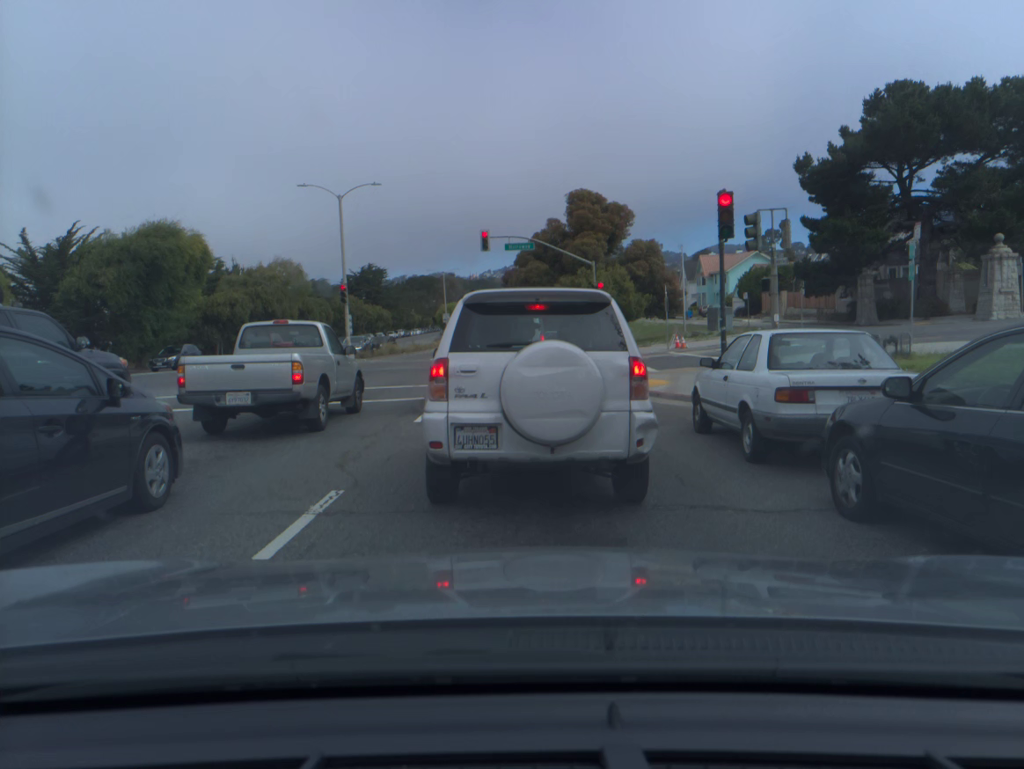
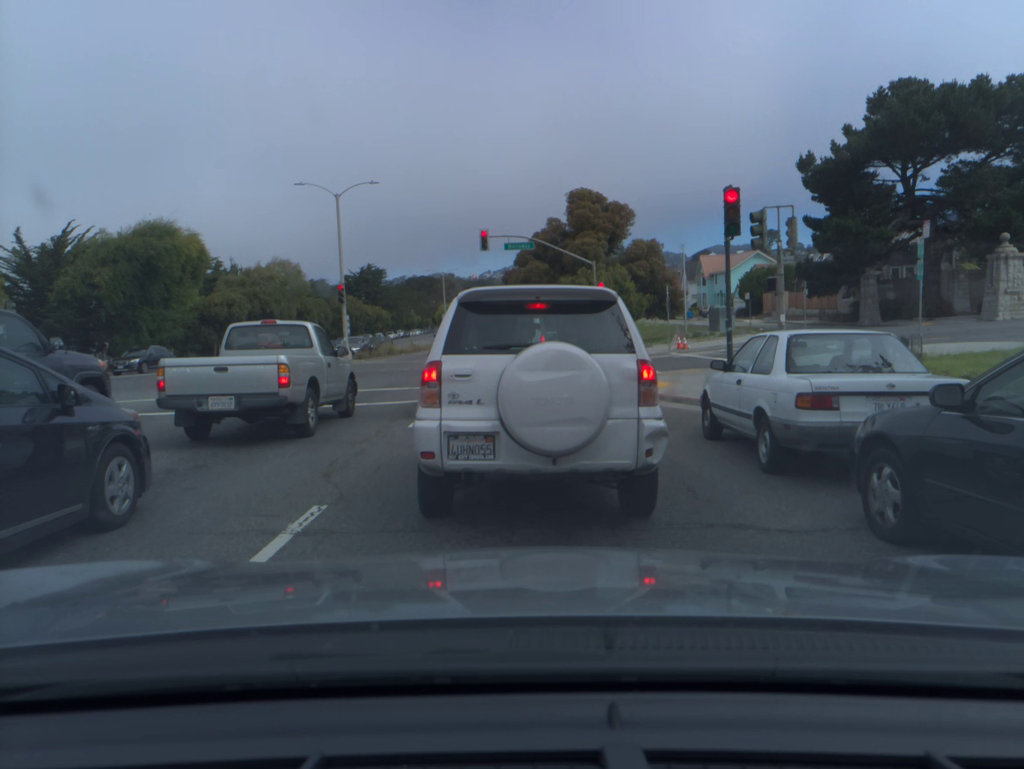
(0.0, +0.6) m; 0°
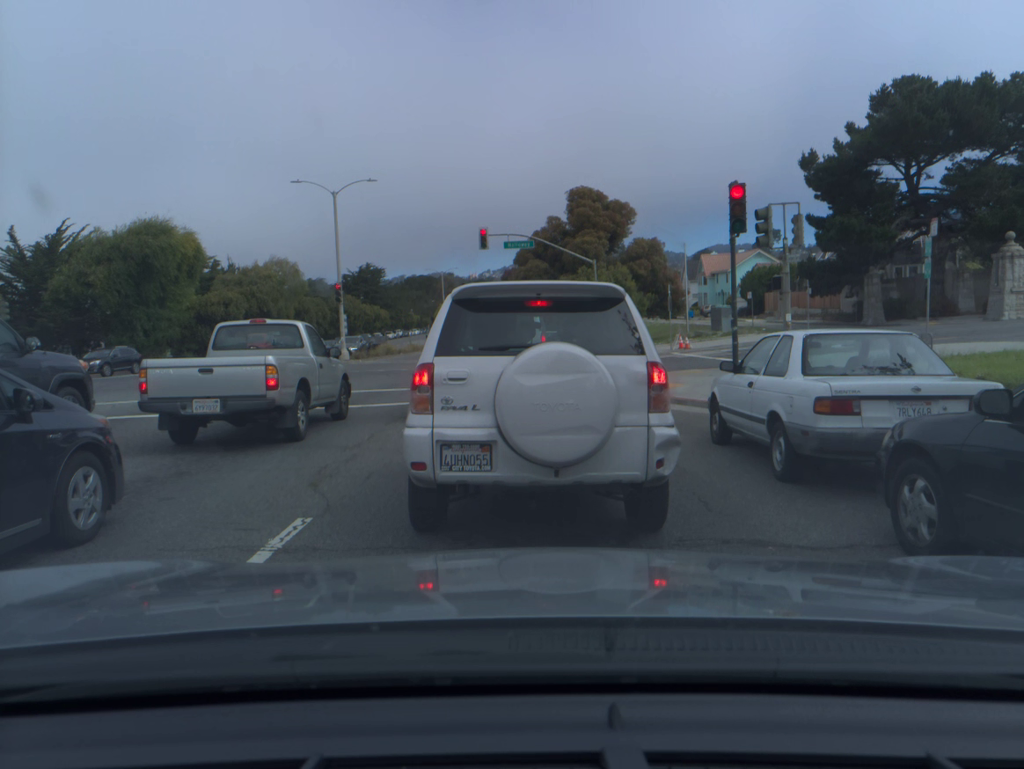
(0.0, +0.4) m; 0°
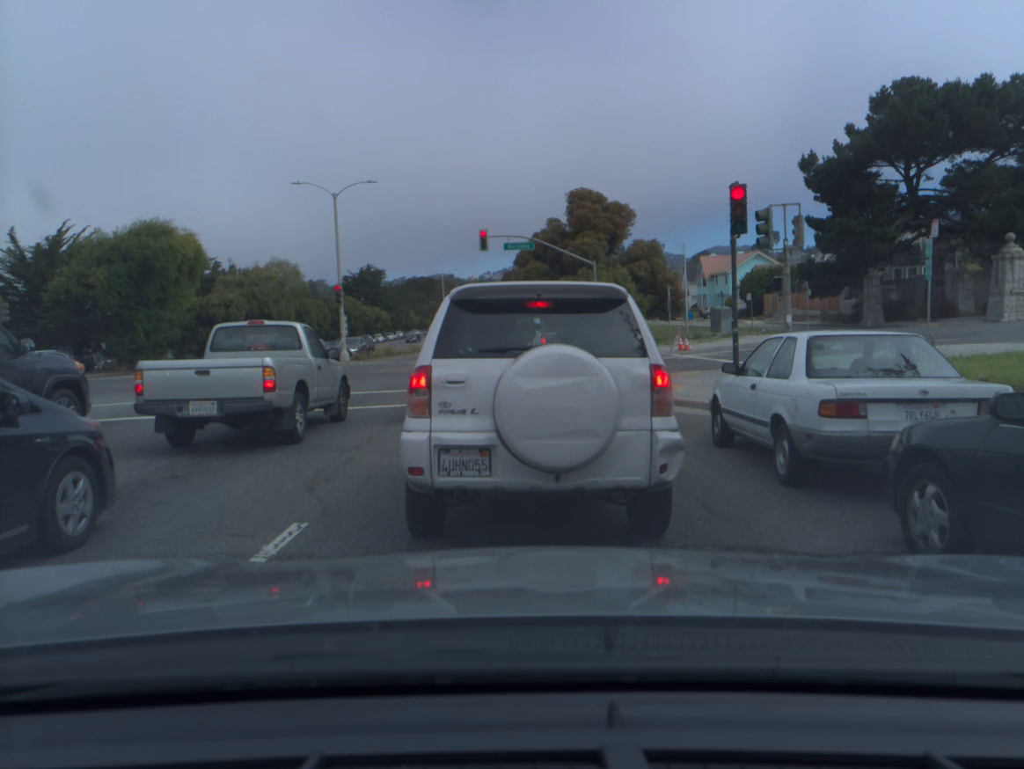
(0.0, +0.1) m; 0°
